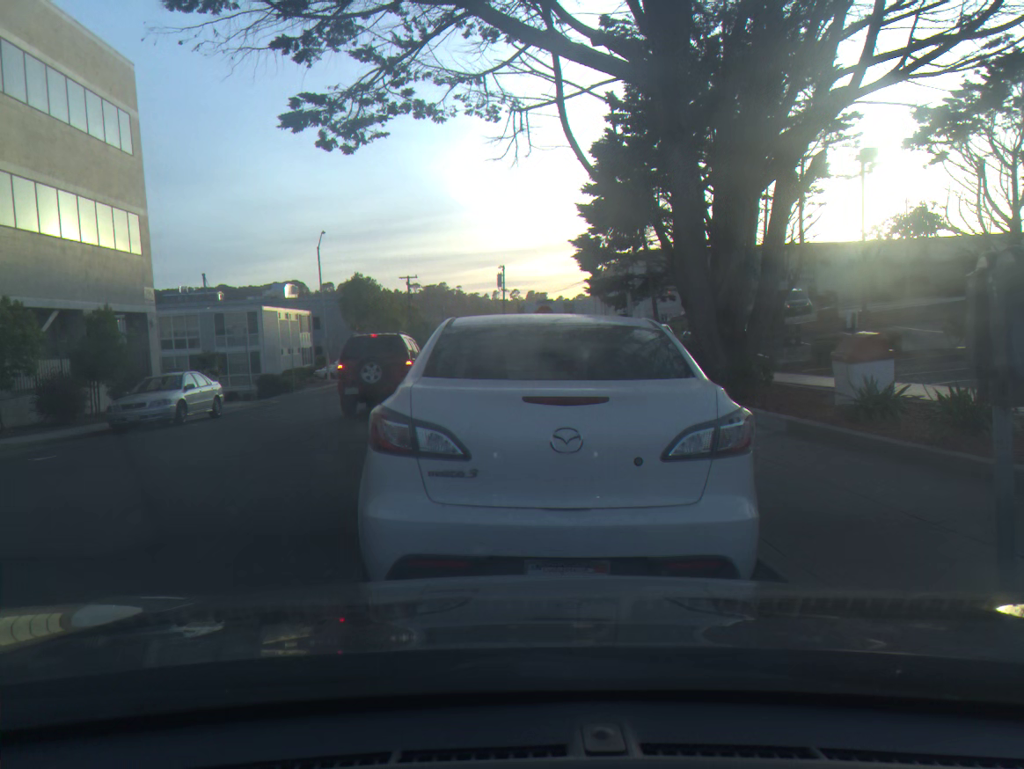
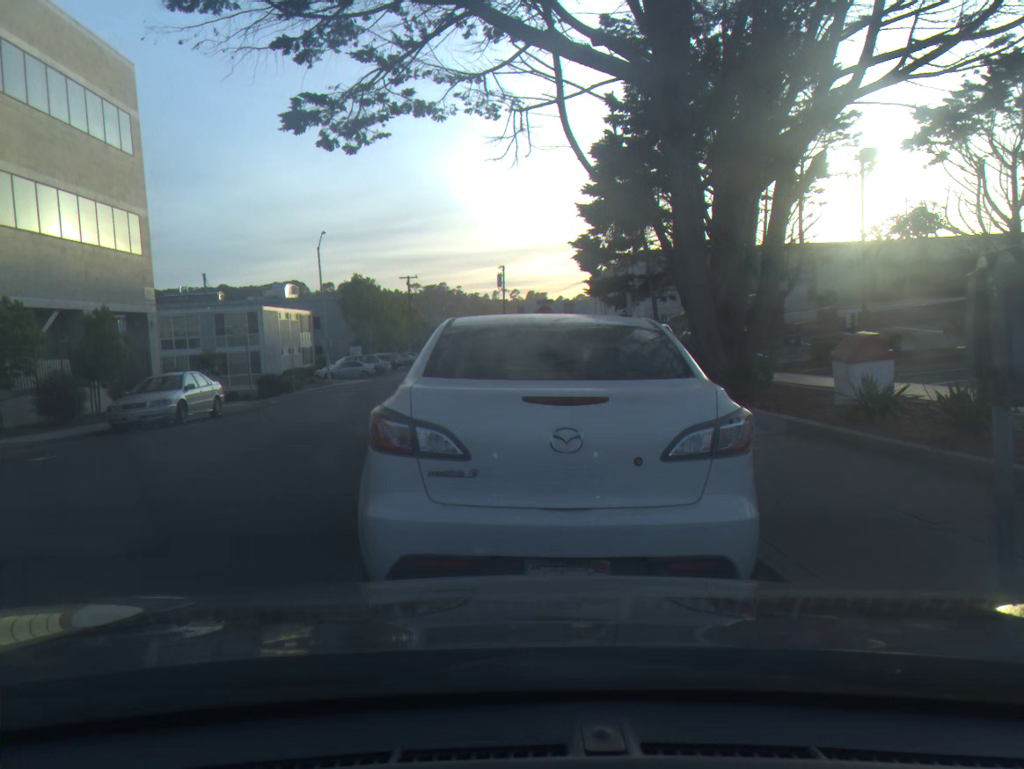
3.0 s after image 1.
(0.0, 0.0) m; 0°
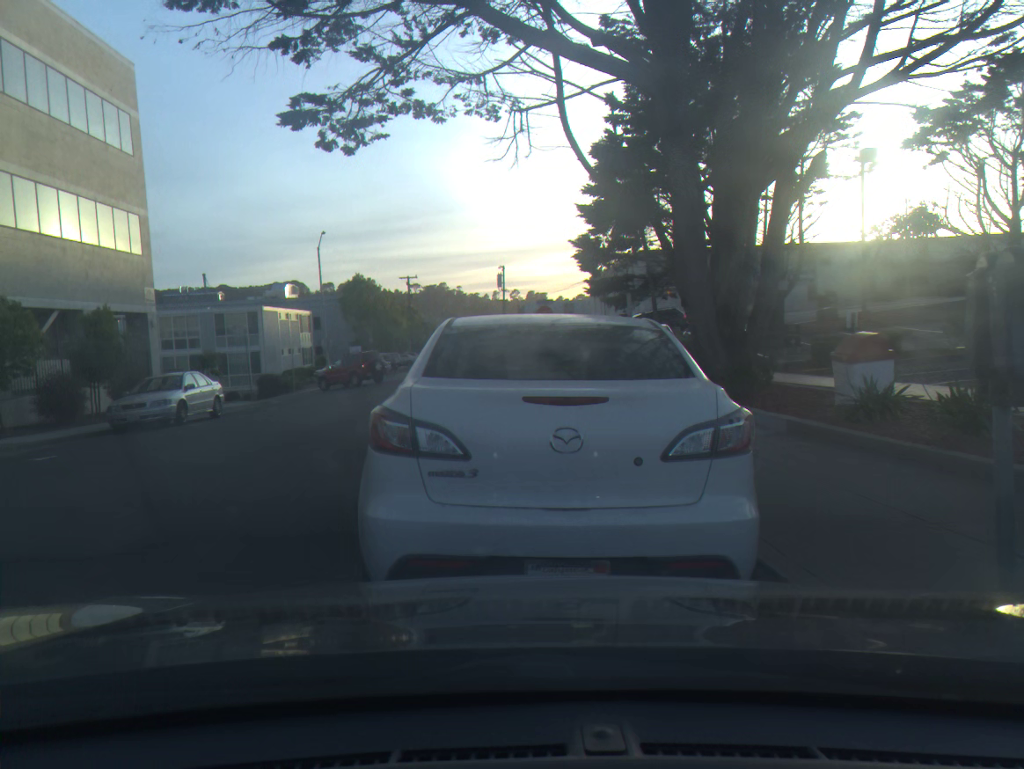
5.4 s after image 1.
(0.0, 0.0) m; 0°
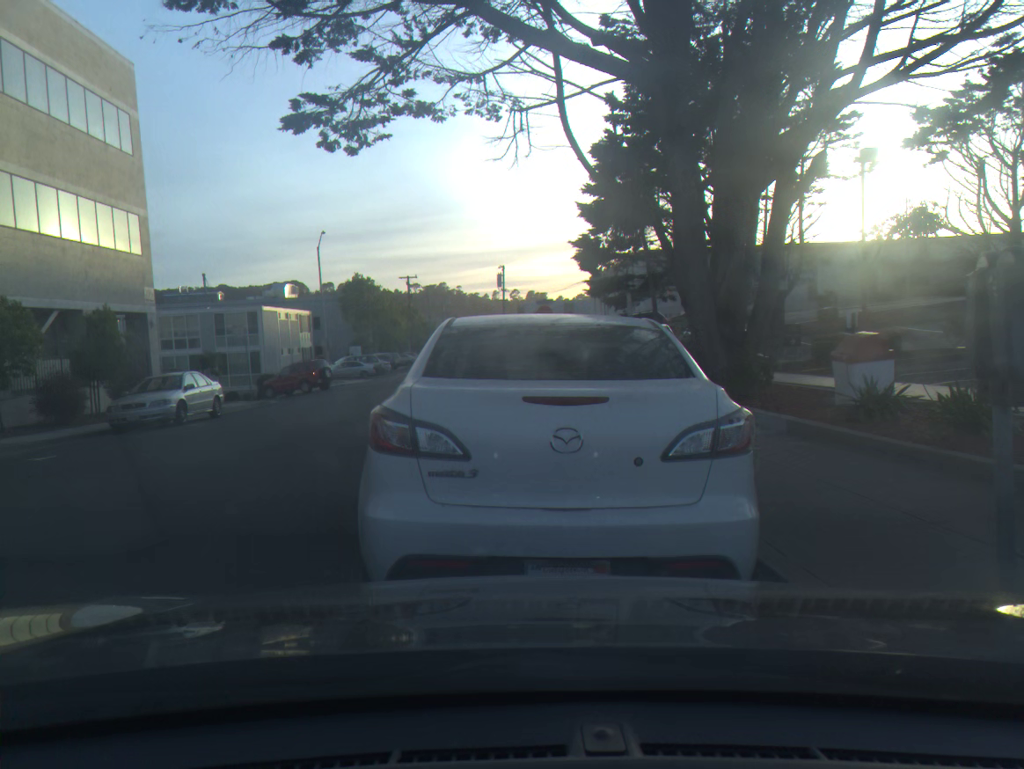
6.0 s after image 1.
(0.0, 0.0) m; 0°
